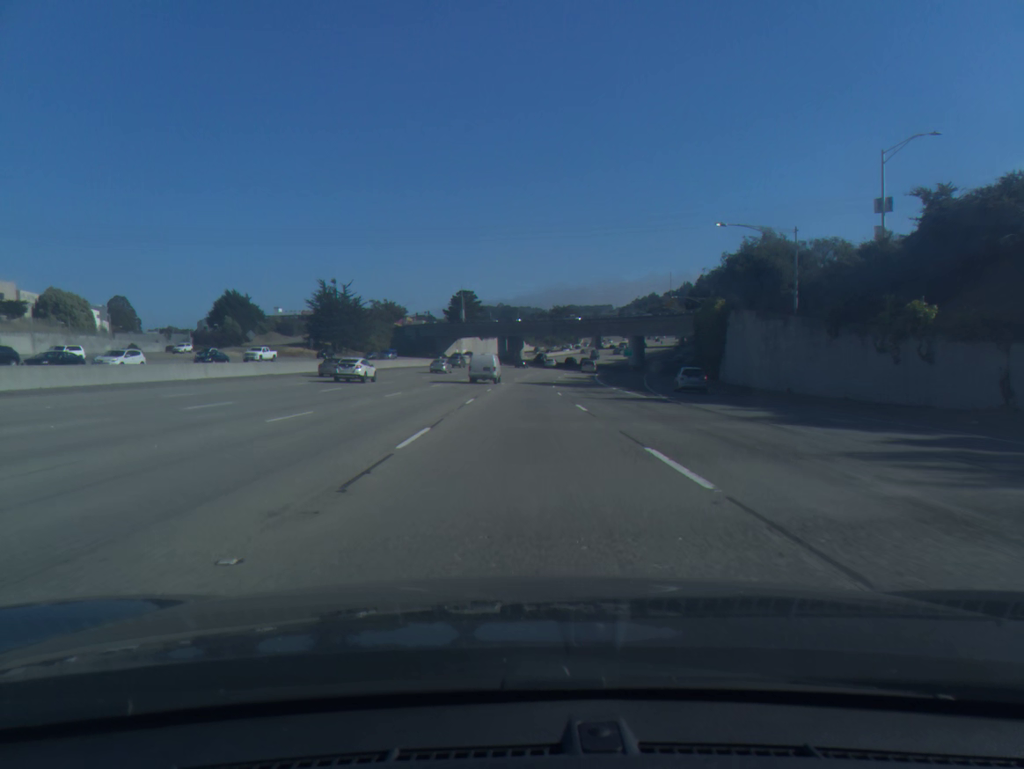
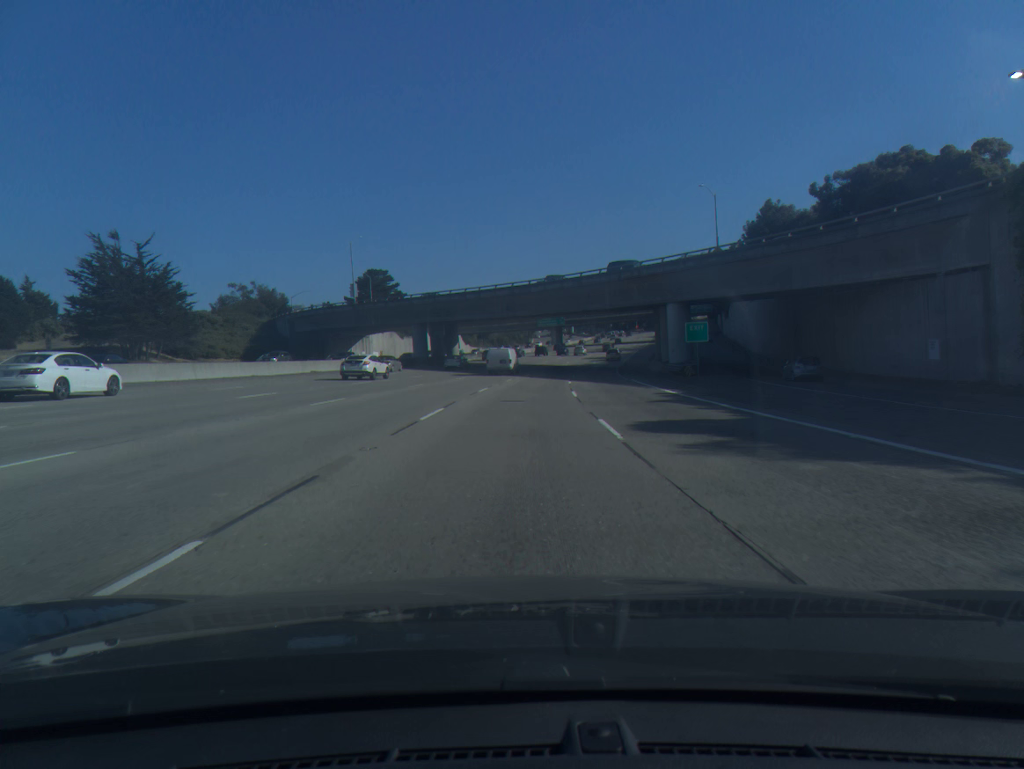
(+1.7, +68.3) m; +4°
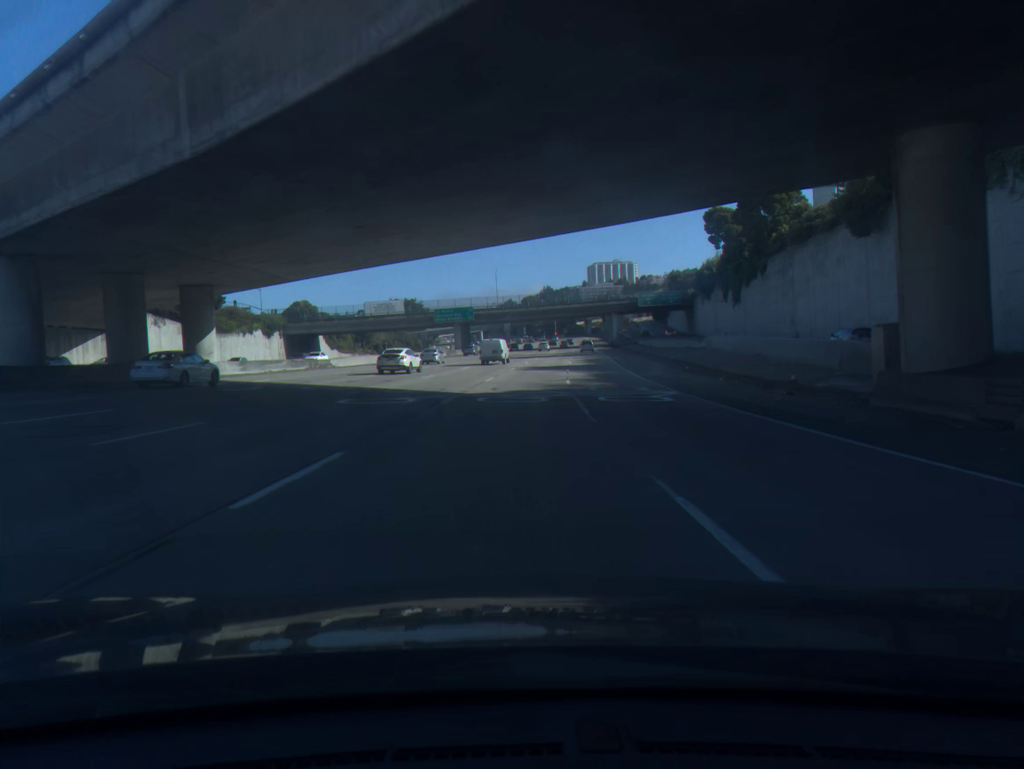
(+3.8, +68.0) m; +7°
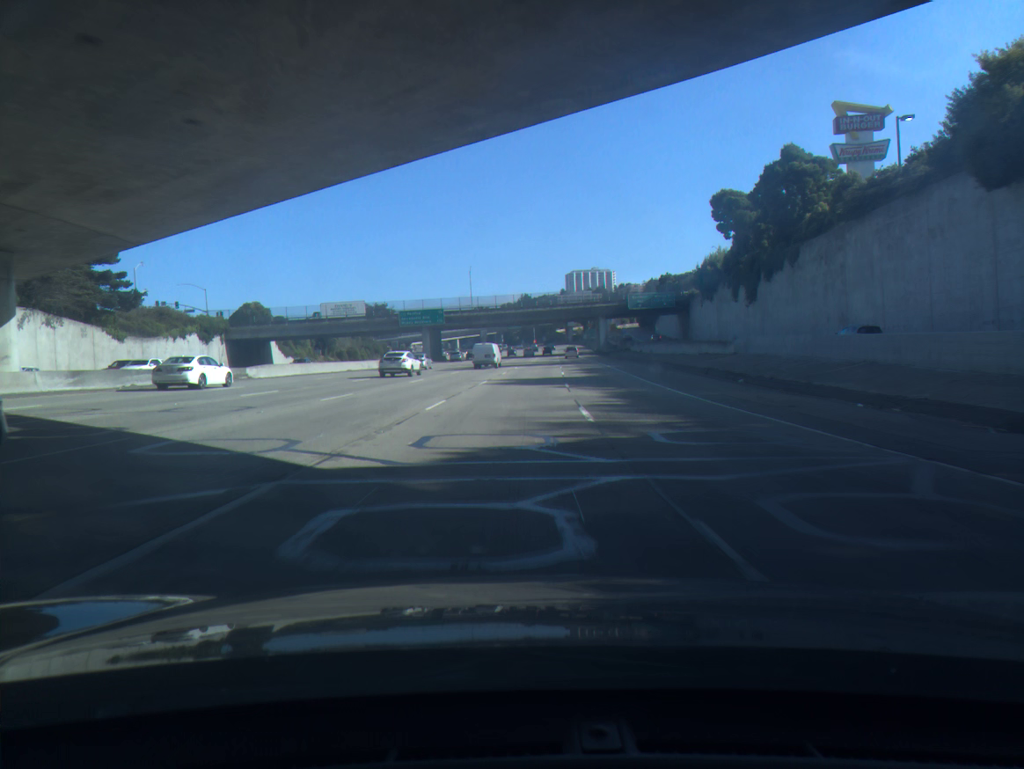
(+0.3, +17.0) m; +2°
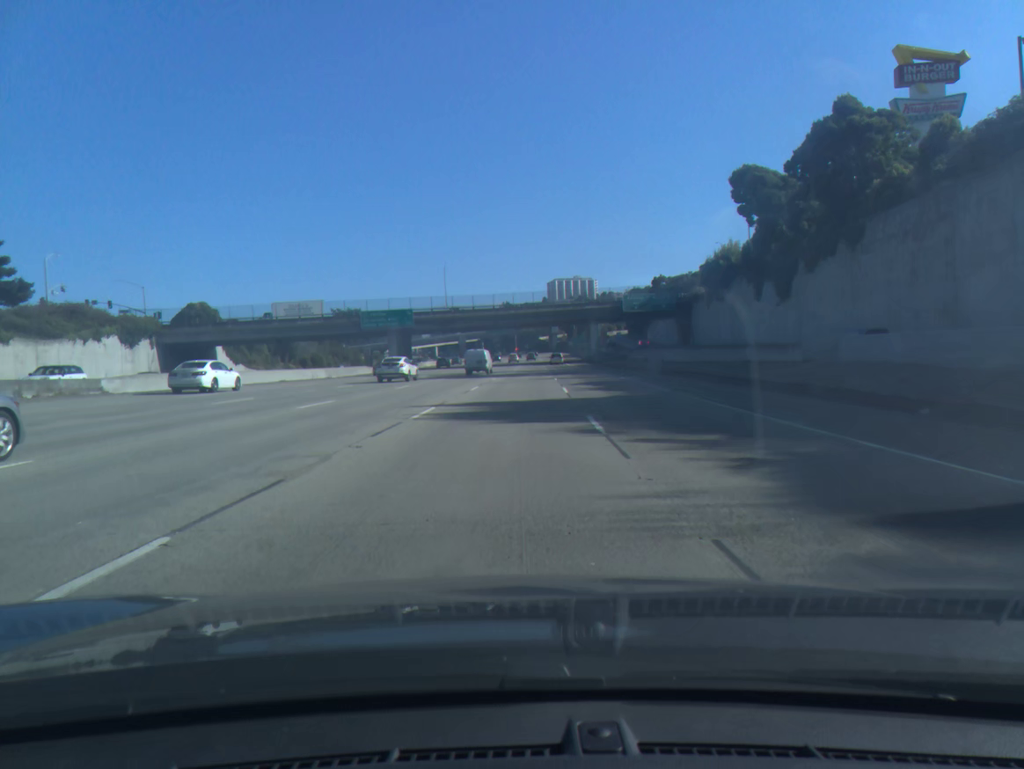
(+0.2, +16.9) m; +2°
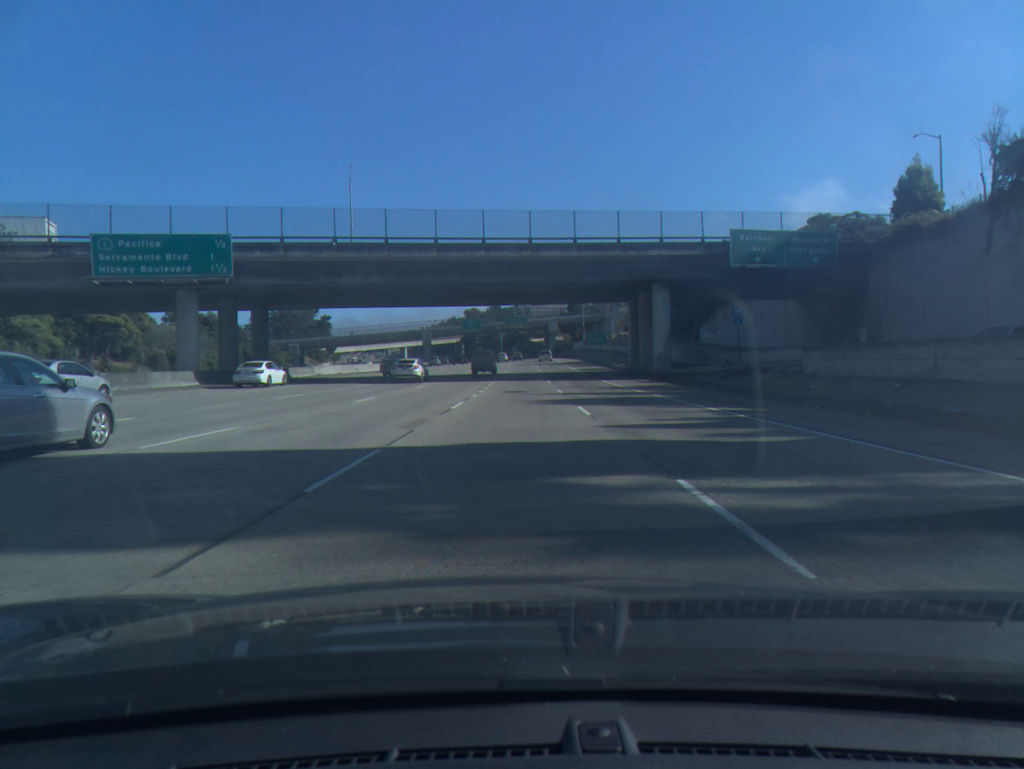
(+1.2, +67.2) m; +1°
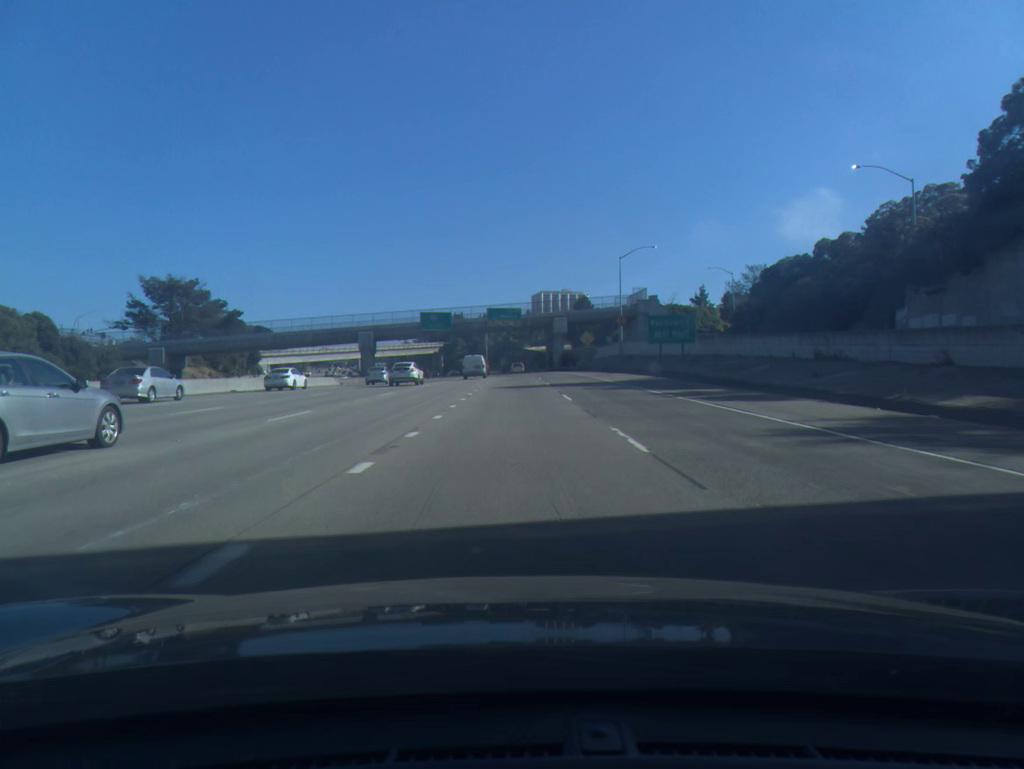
(+0.4, +66.9) m; +1°
